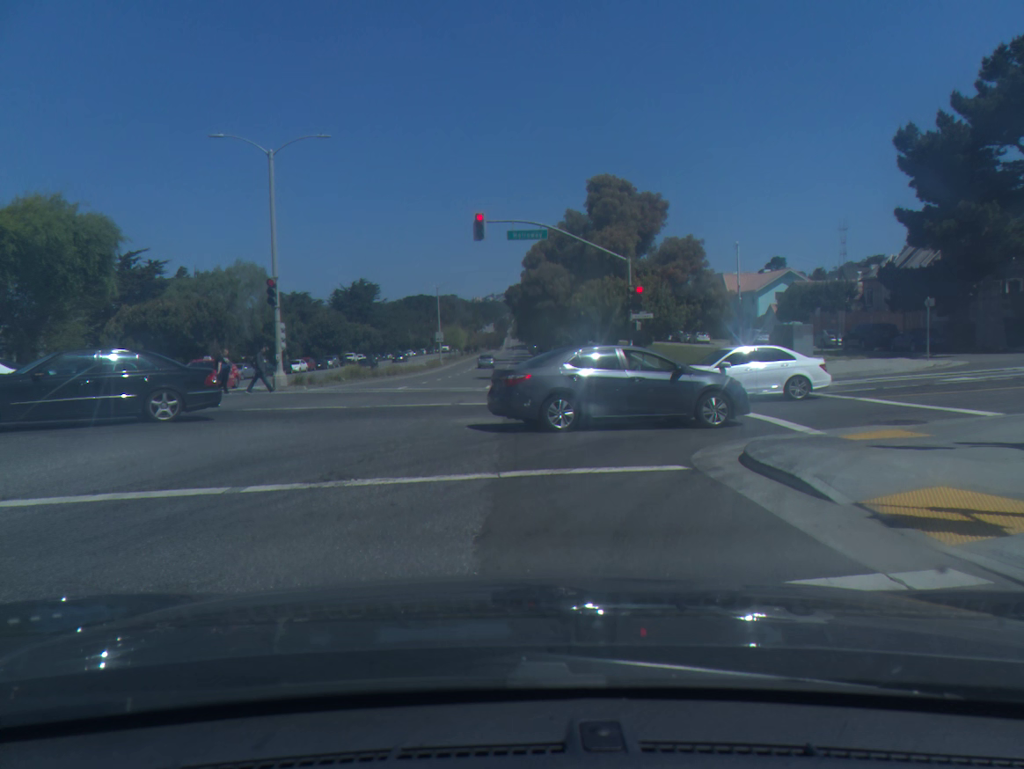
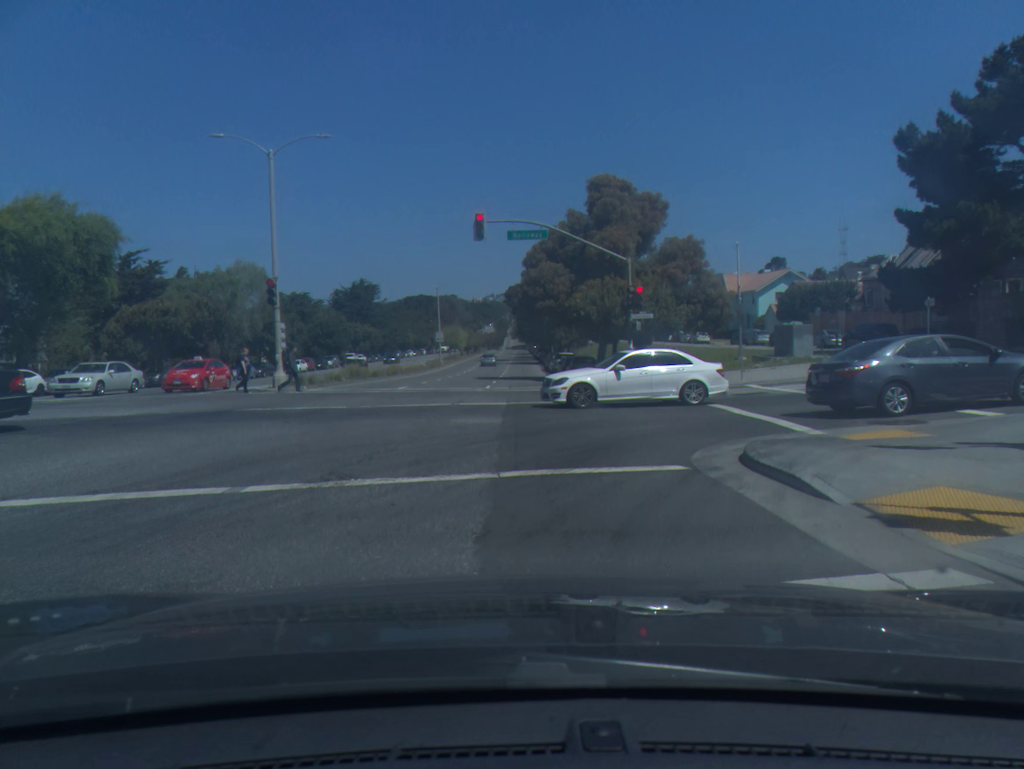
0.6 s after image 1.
(0.0, 0.0) m; 0°
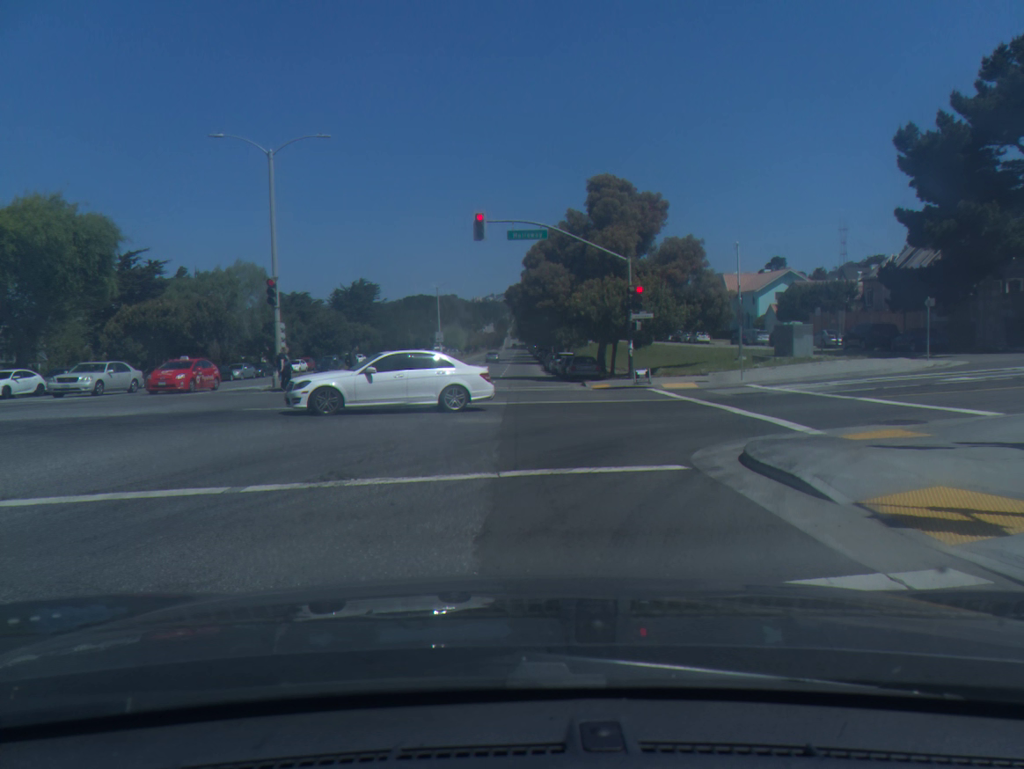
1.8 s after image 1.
(0.0, 0.0) m; 0°
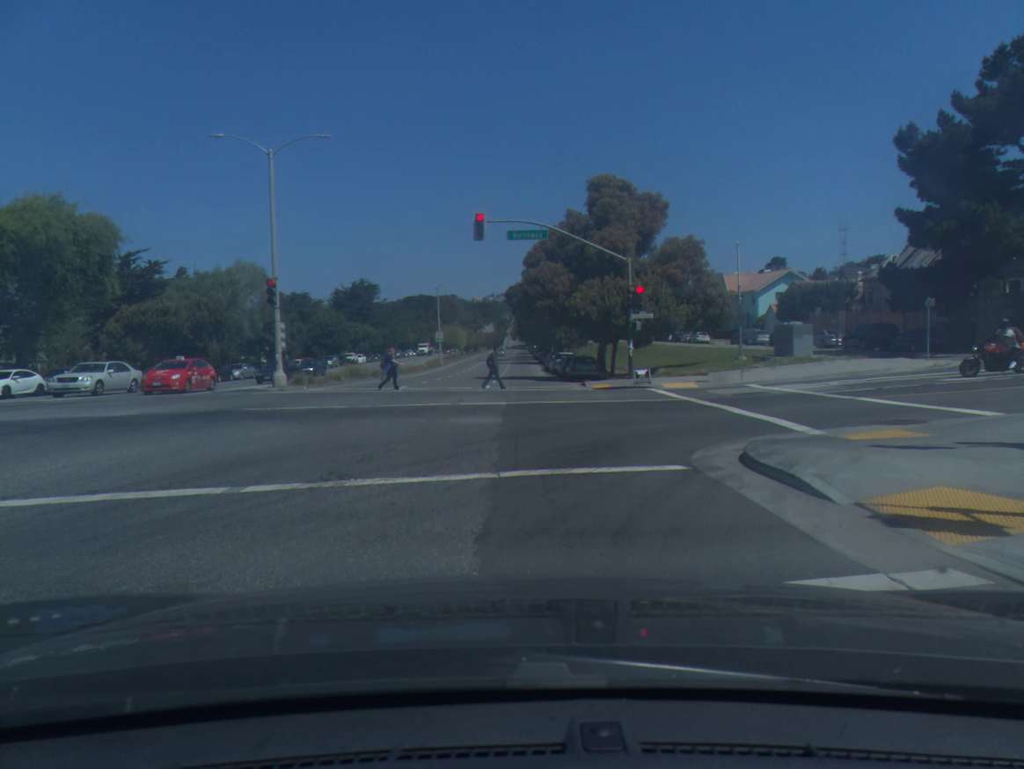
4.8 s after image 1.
(0.0, 0.0) m; 0°
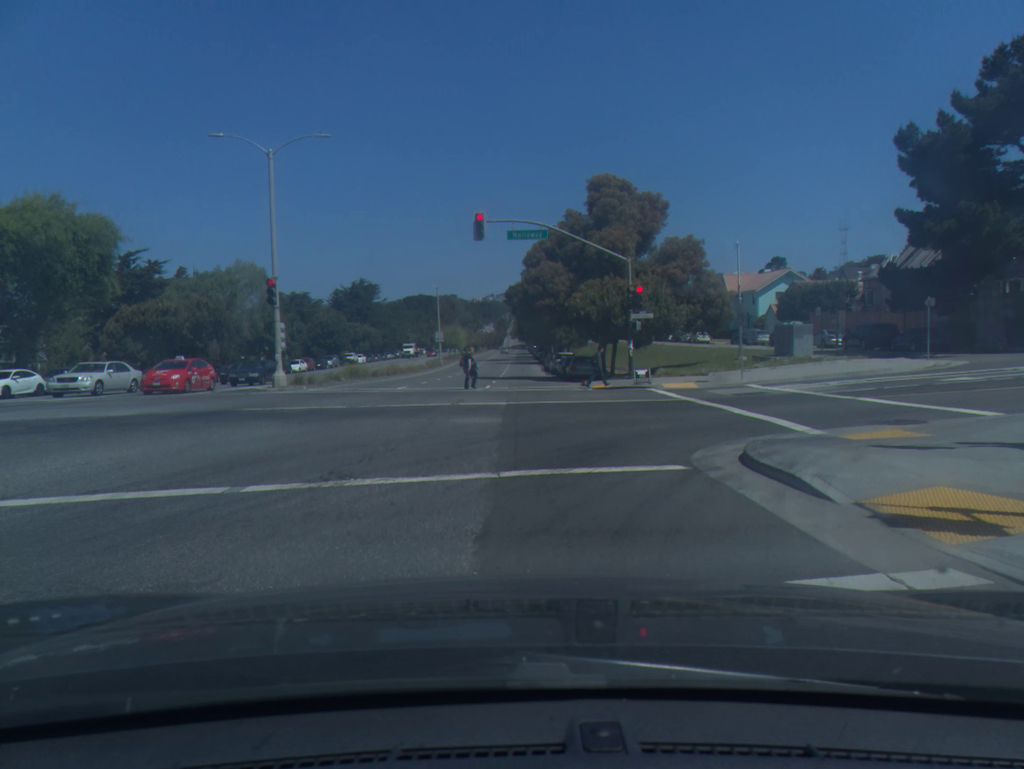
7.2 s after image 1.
(0.0, 0.0) m; 0°
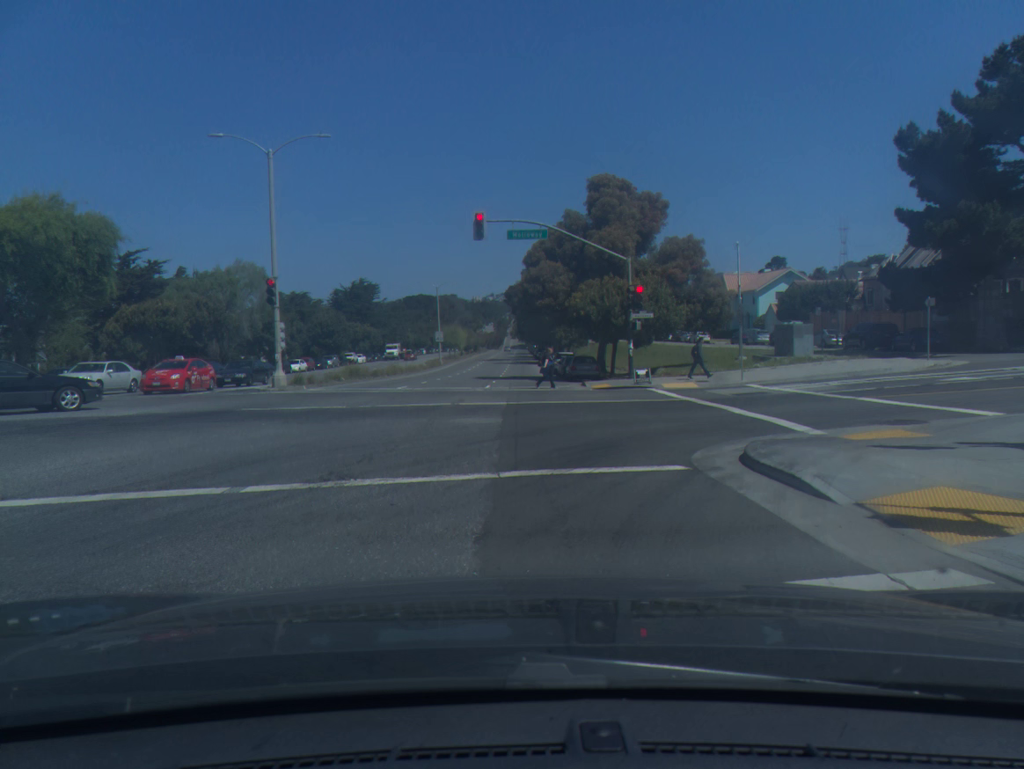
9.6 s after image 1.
(0.0, 0.0) m; 0°
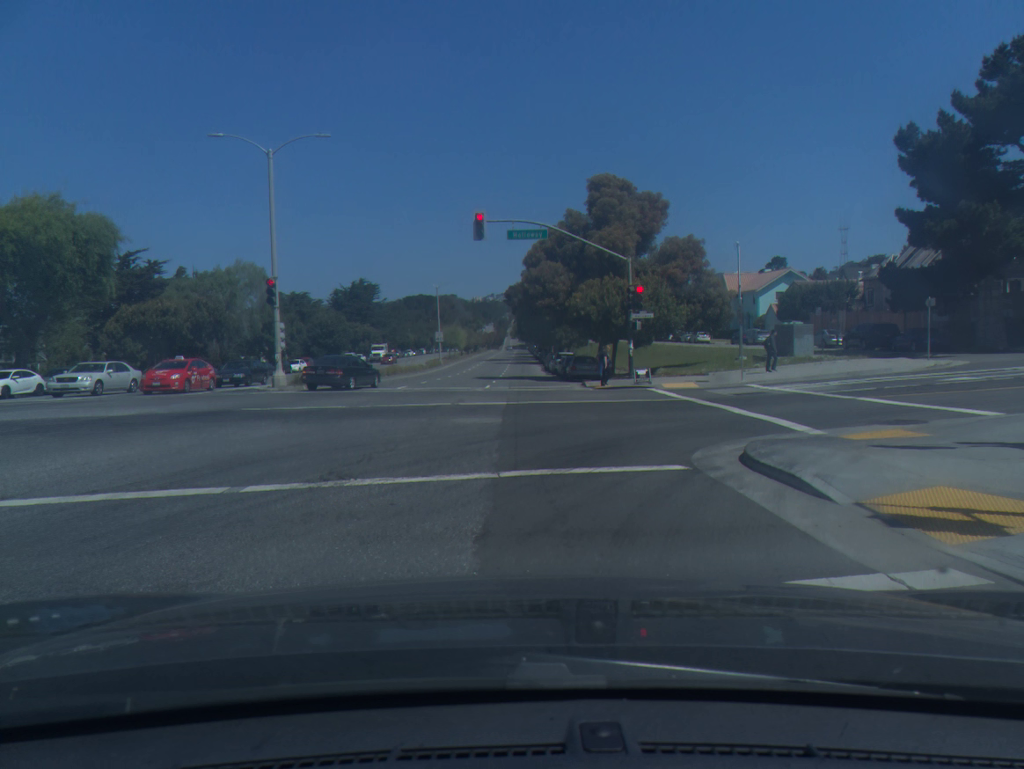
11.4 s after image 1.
(0.0, 0.0) m; 0°
